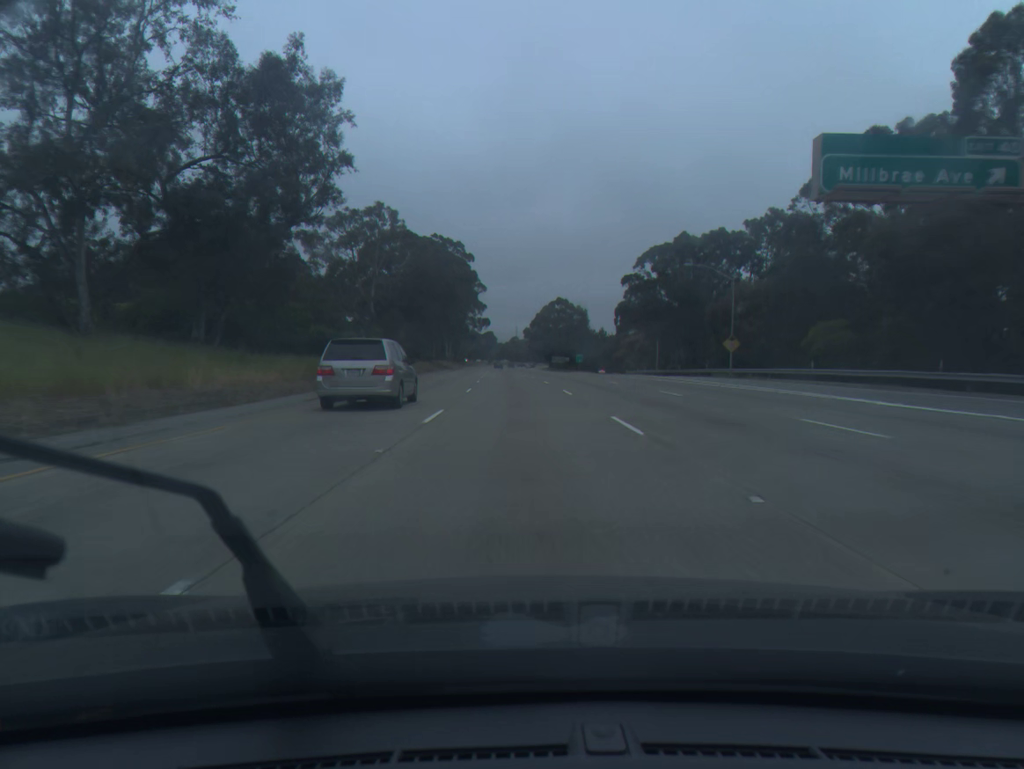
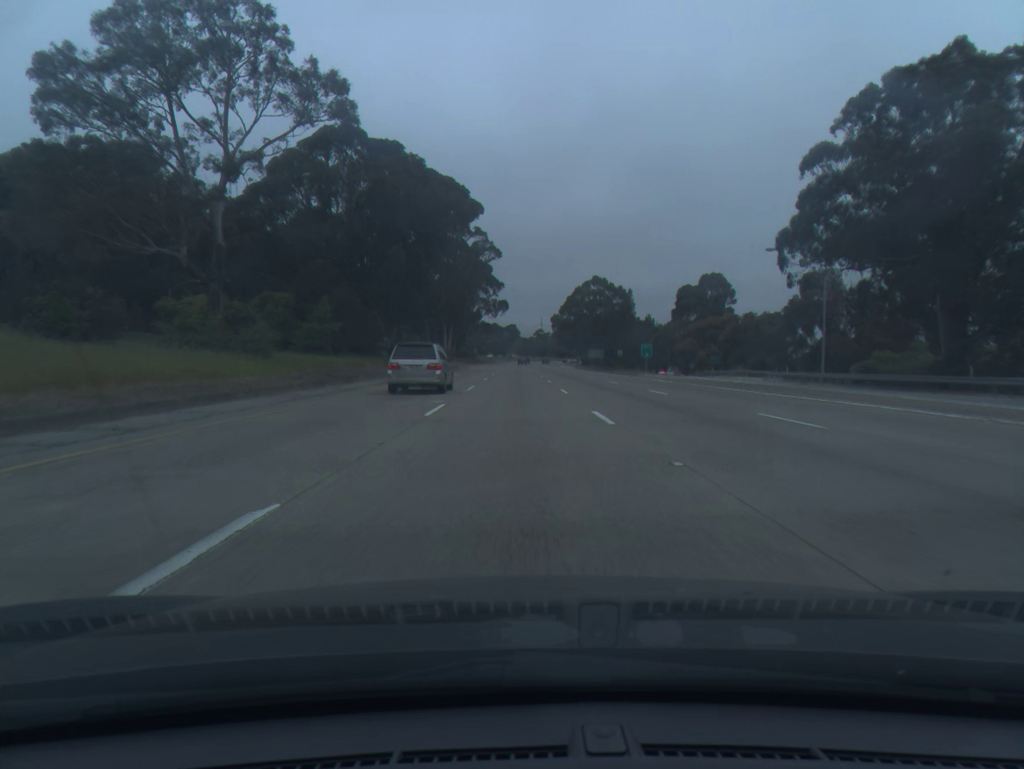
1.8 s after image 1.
(-0.8, +56.3) m; -2°
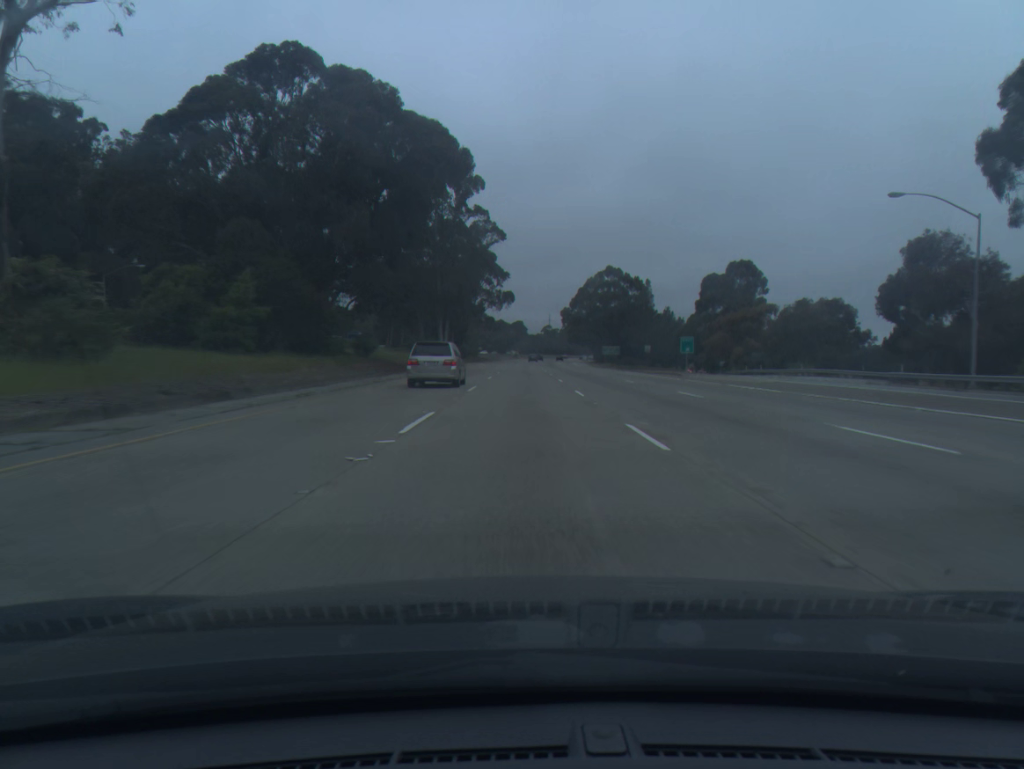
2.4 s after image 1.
(-0.1, +18.8) m; -1°
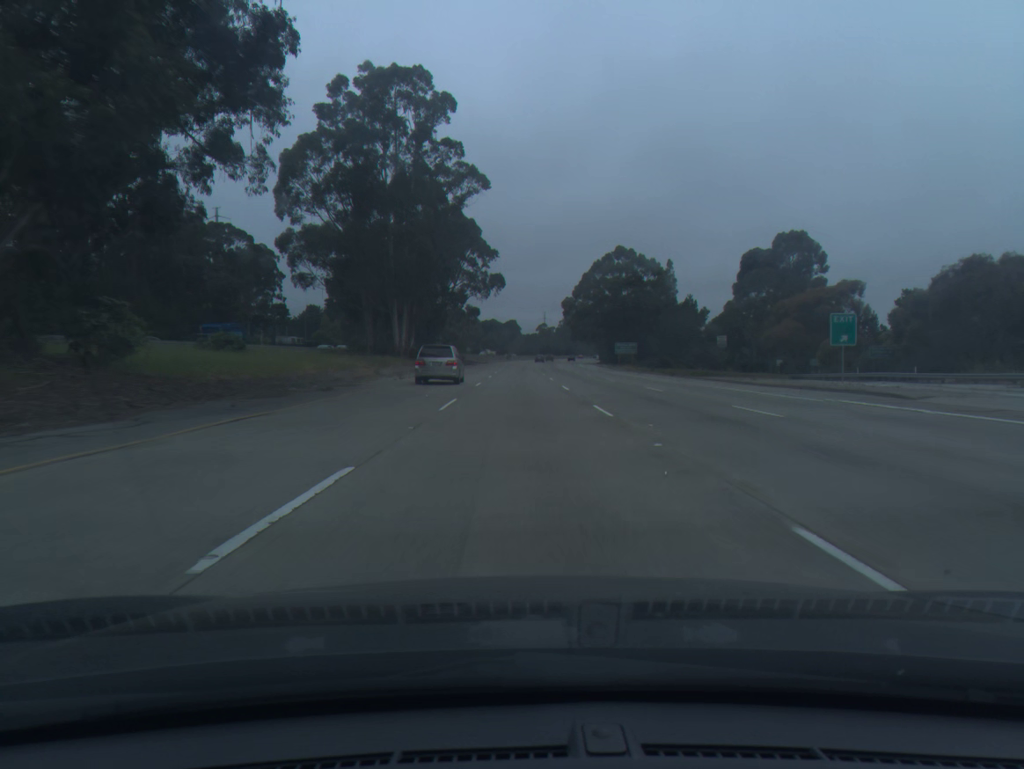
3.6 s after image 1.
(+0.1, +37.6) m; 0°
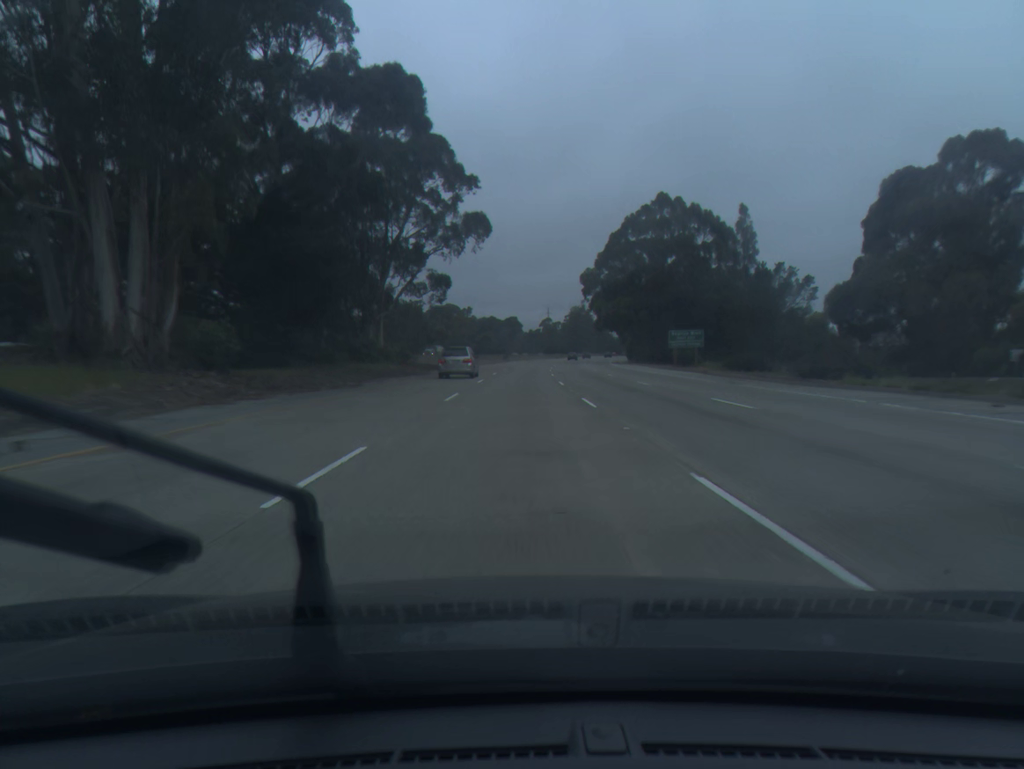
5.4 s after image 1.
(+0.1, +56.3) m; 0°
